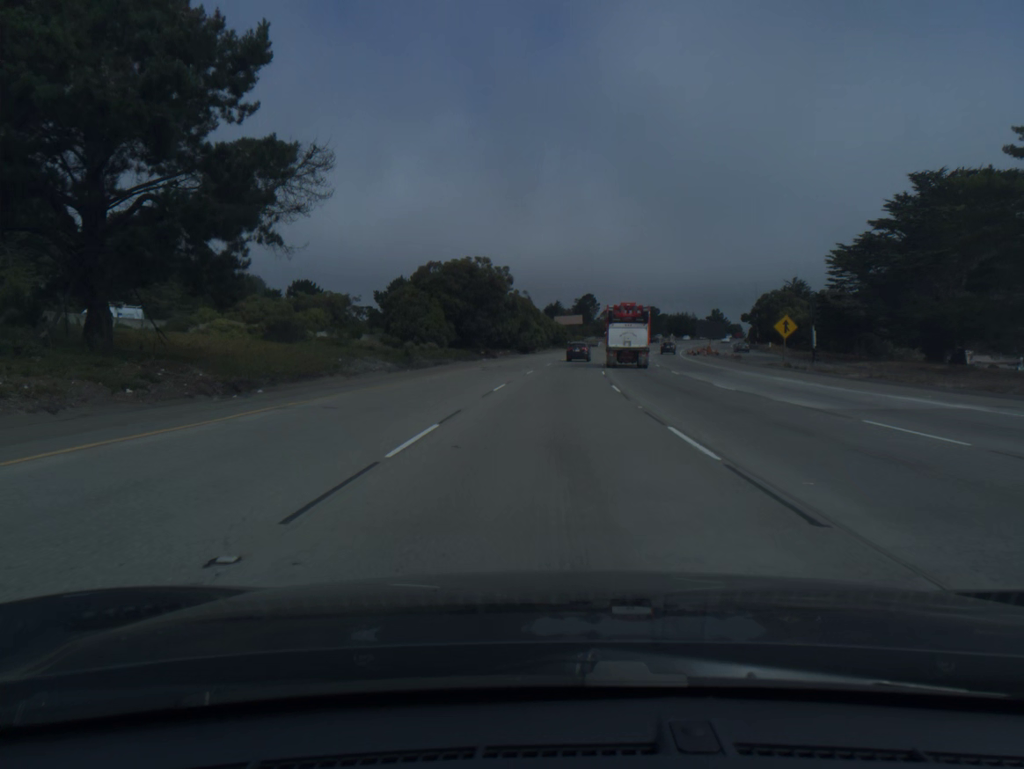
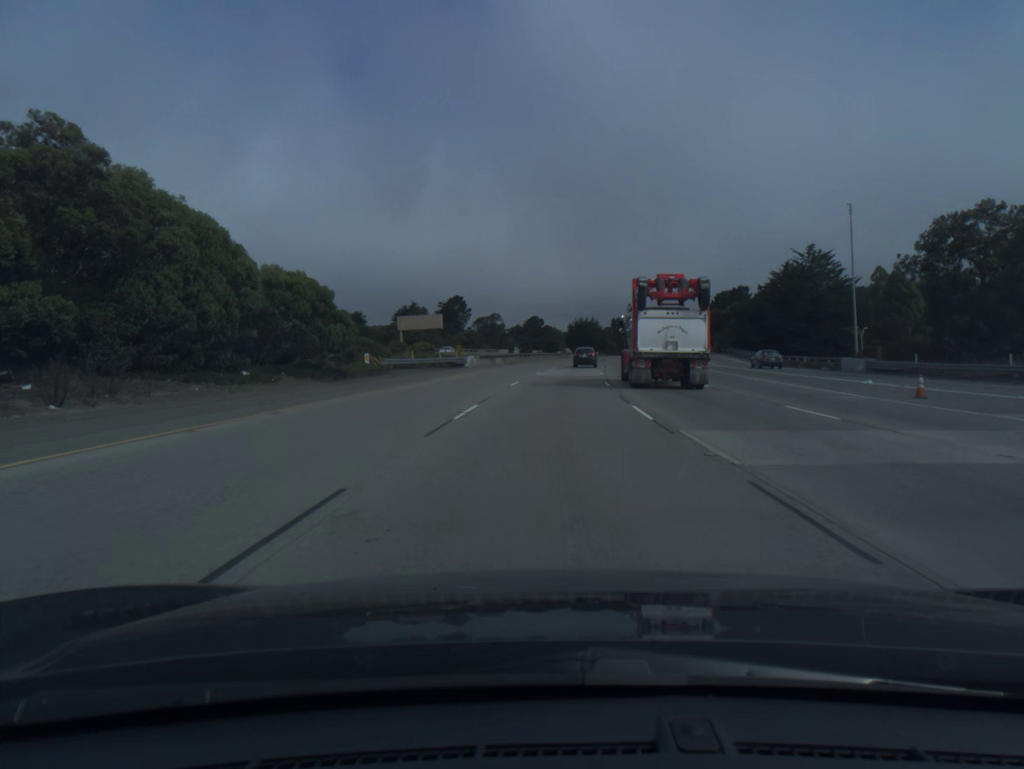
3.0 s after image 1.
(+7.3, +96.0) m; +9°
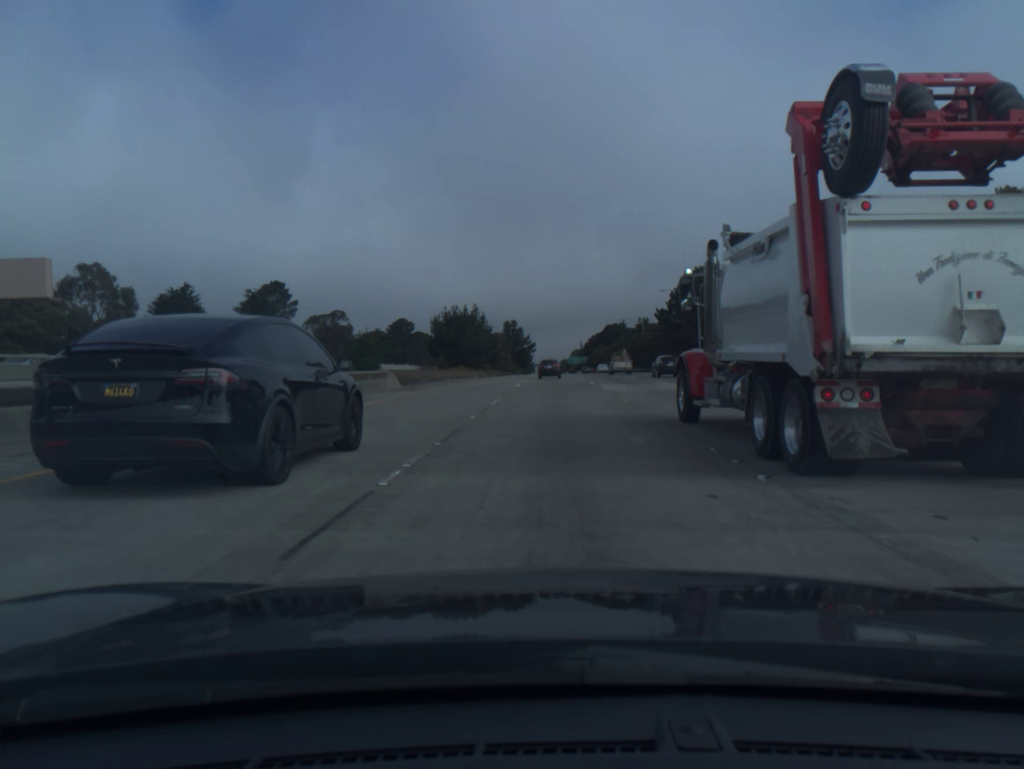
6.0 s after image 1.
(+7.1, +94.3) m; +8°
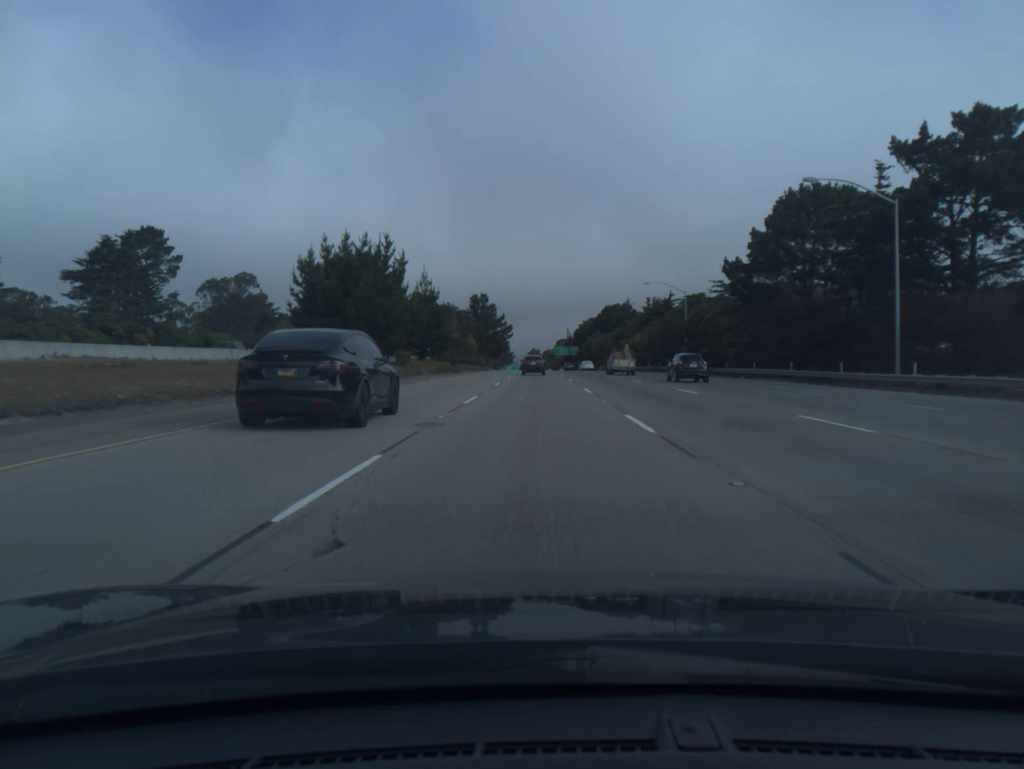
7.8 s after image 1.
(+1.2, +57.1) m; +1°
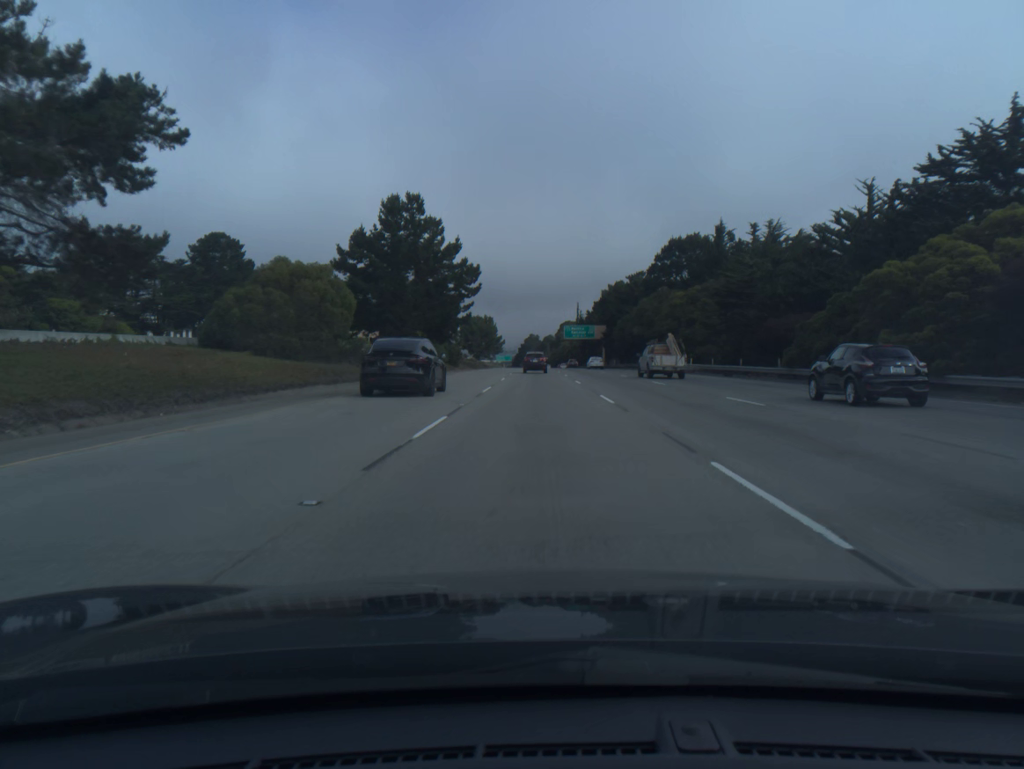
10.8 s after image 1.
(-0.5, +95.3) m; 0°
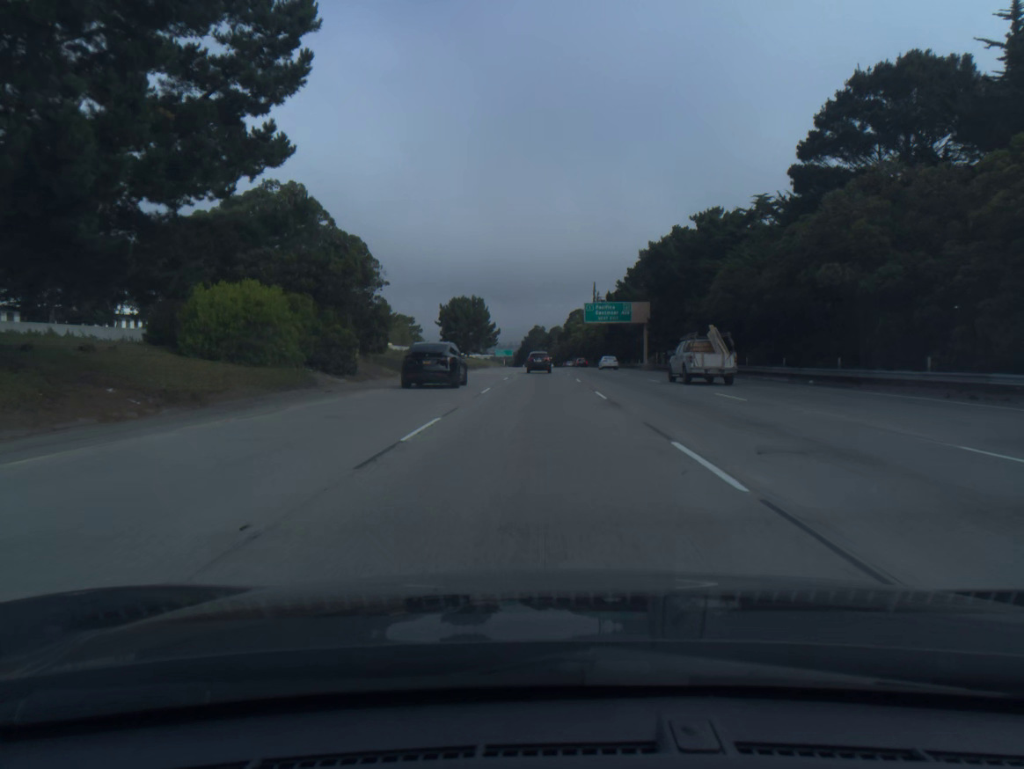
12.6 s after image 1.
(-0.1, +56.6) m; 0°
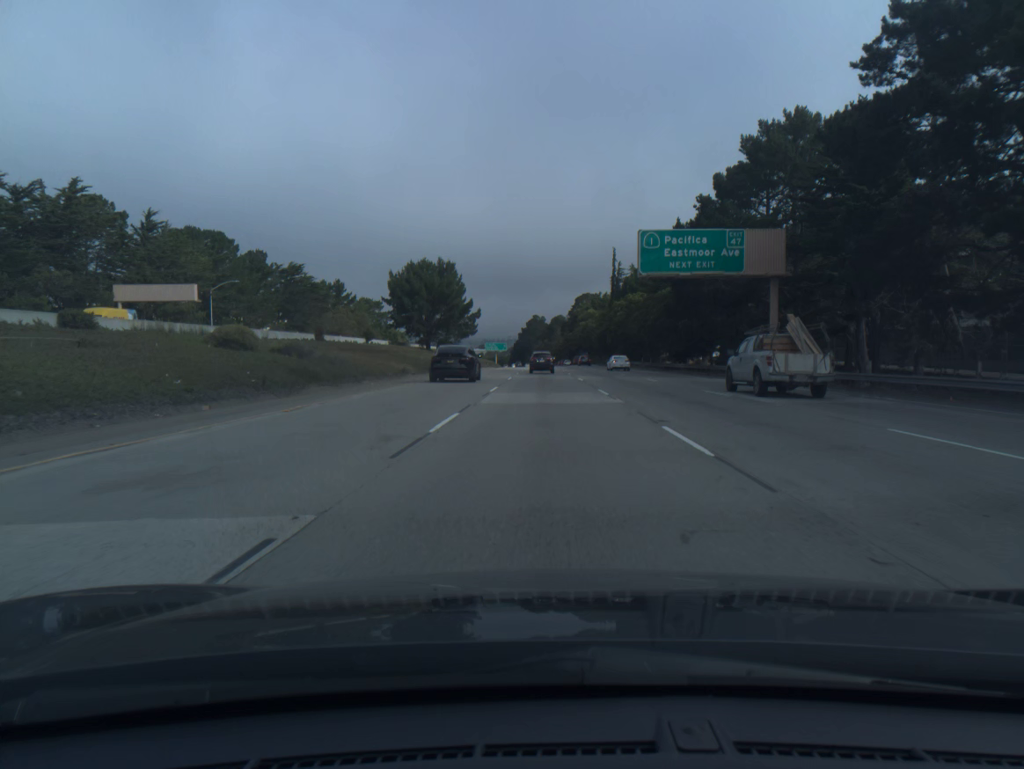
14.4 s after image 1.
(-0.1, +56.0) m; 0°
